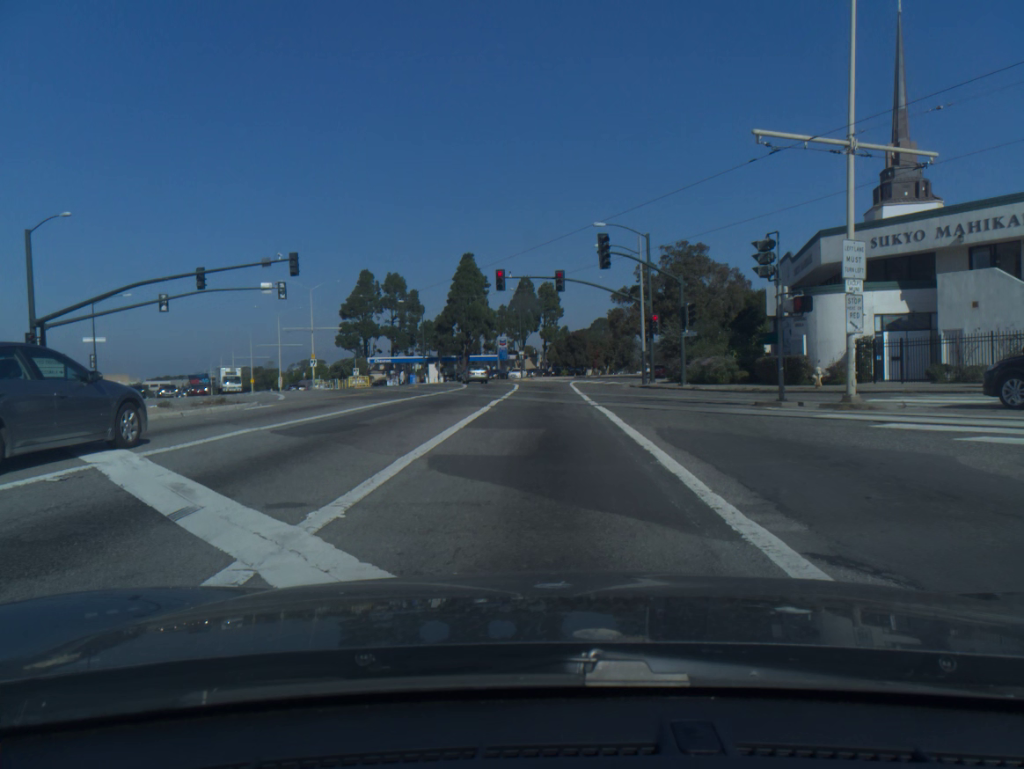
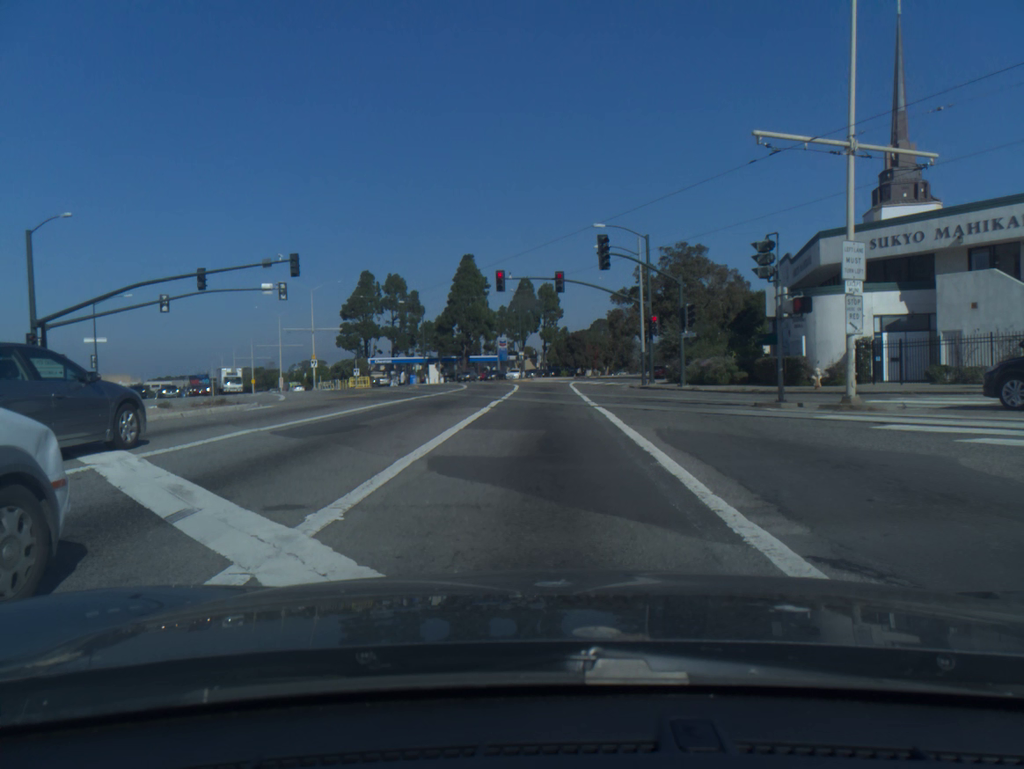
(0.0, +0.1) m; 0°
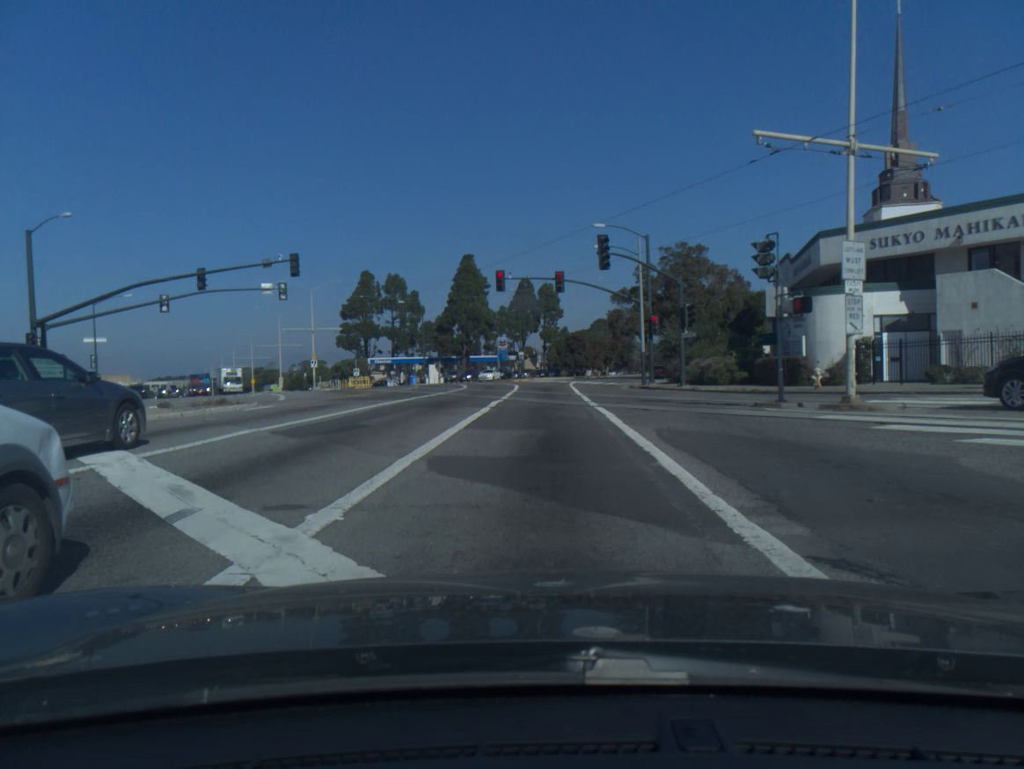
(0.0, 0.0) m; 0°
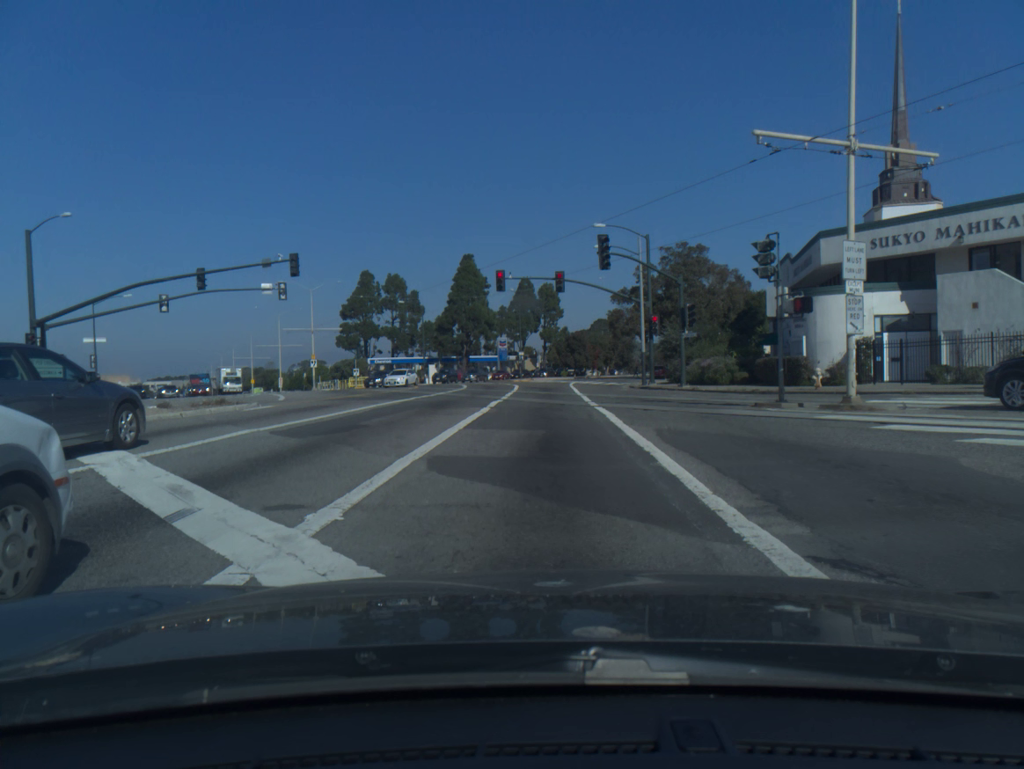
(0.0, 0.0) m; 0°
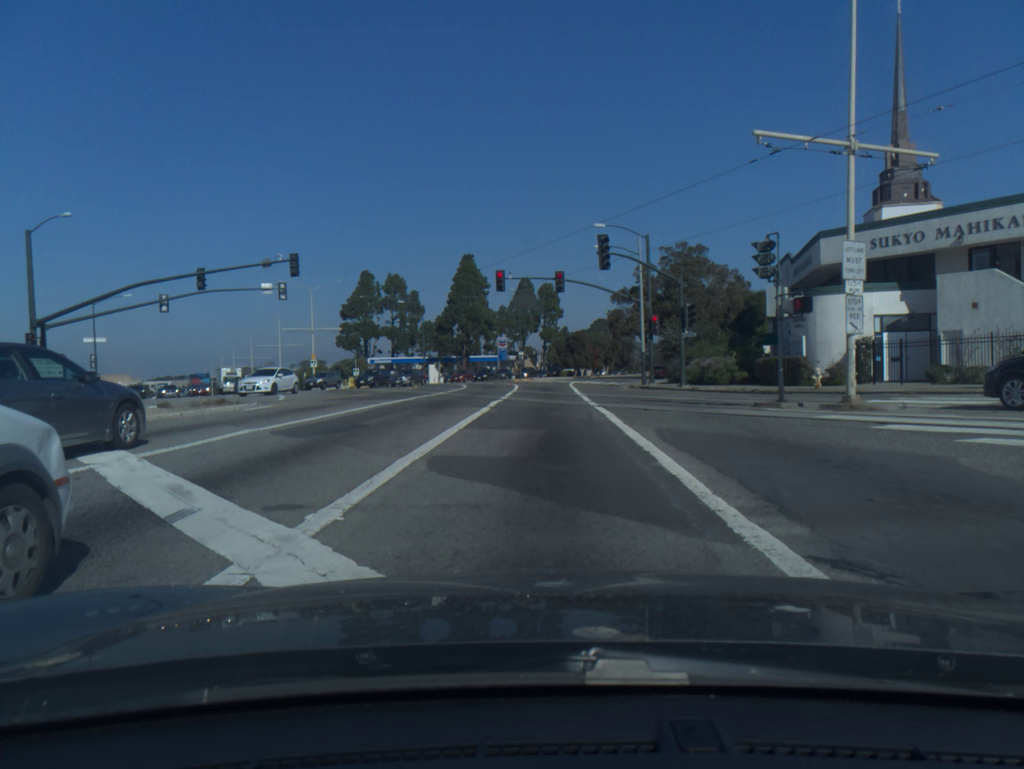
(0.0, 0.0) m; 0°
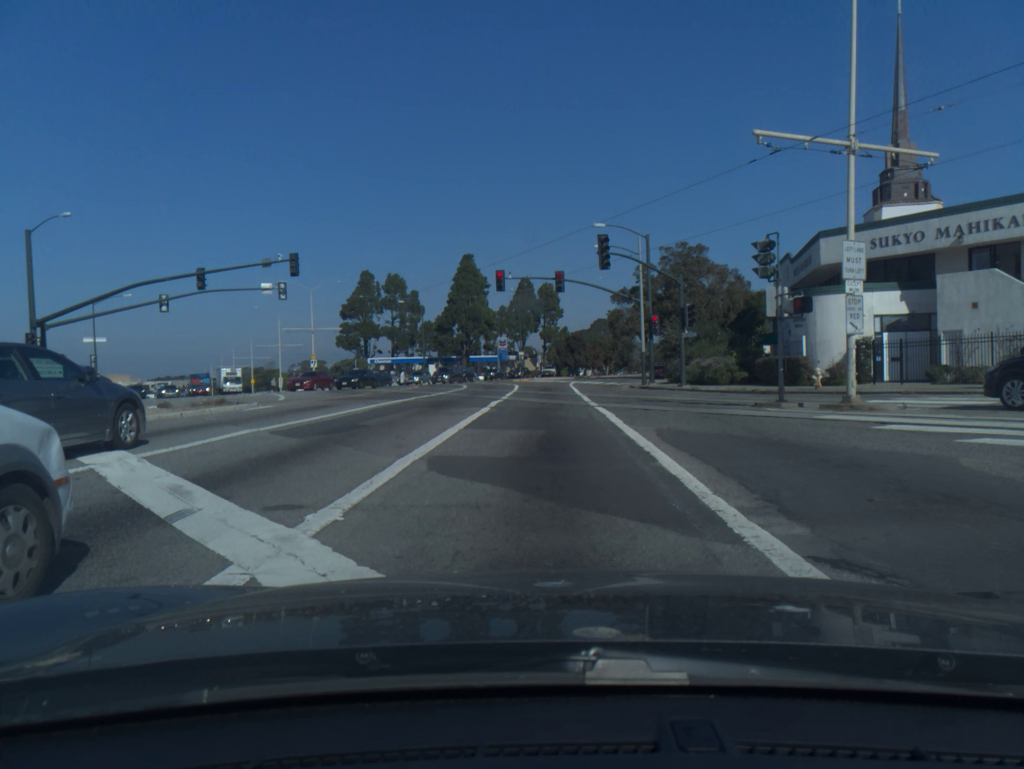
(0.0, 0.0) m; 0°
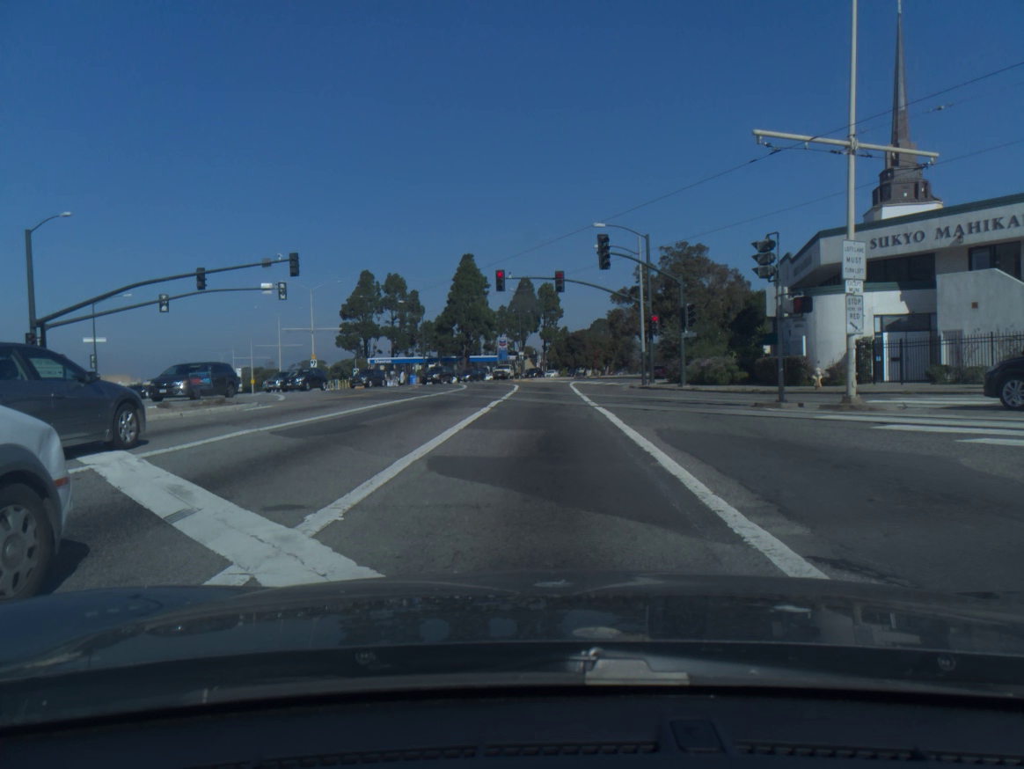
(0.0, 0.0) m; 0°
